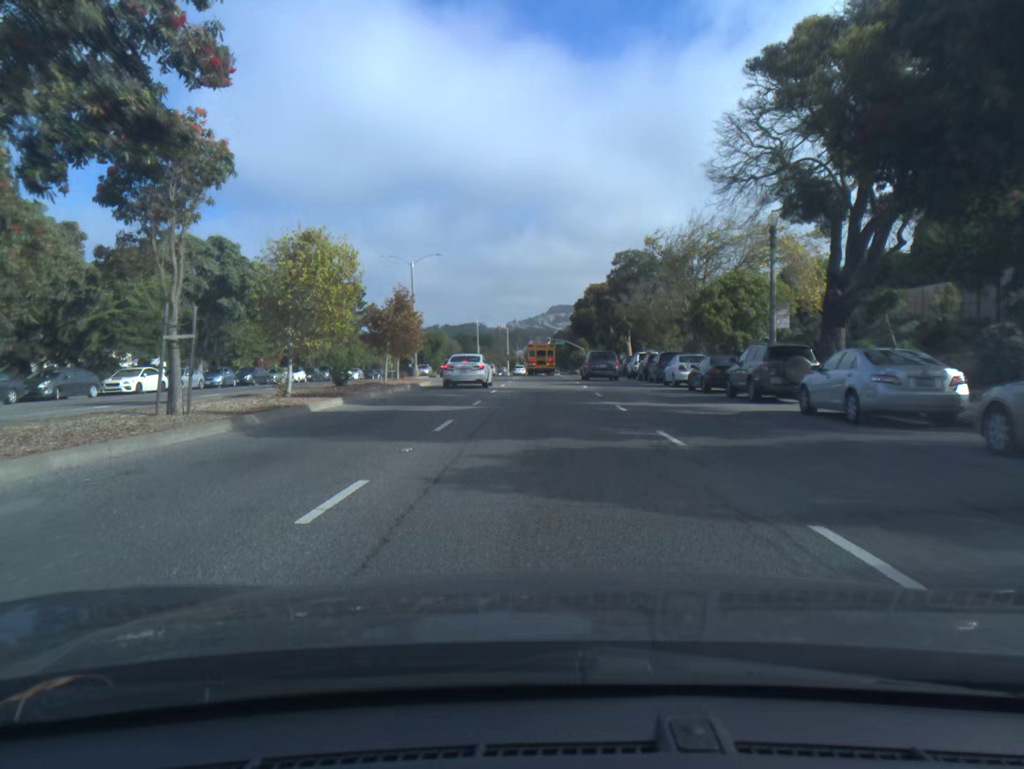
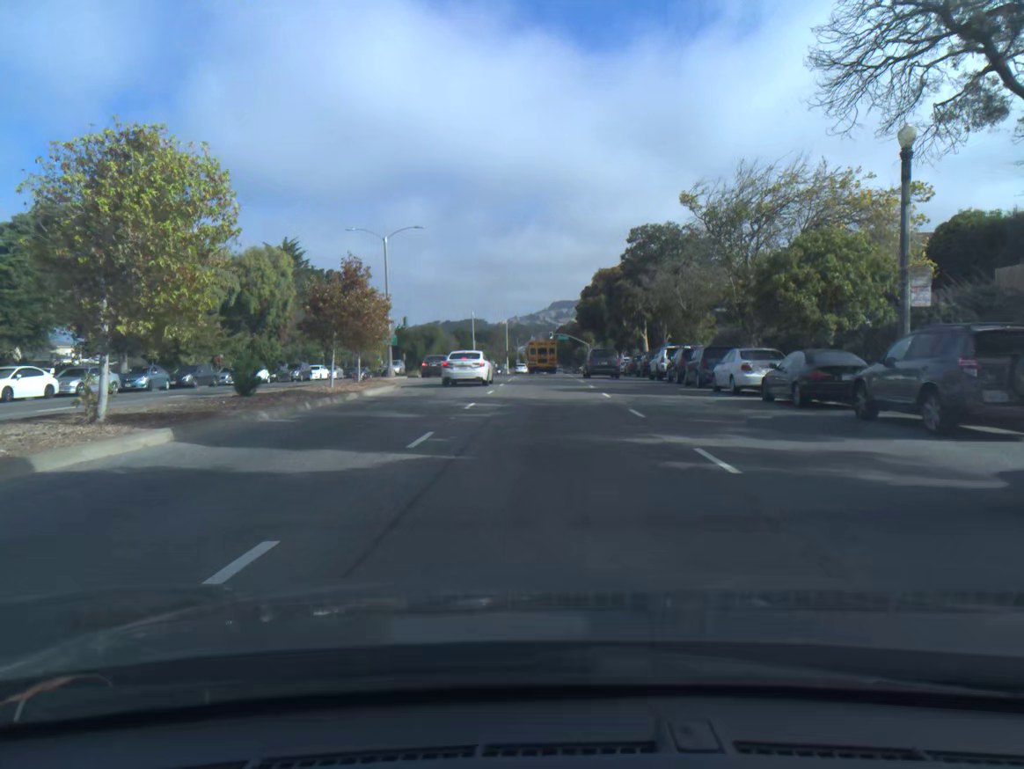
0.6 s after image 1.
(0.0, +10.1) m; 0°
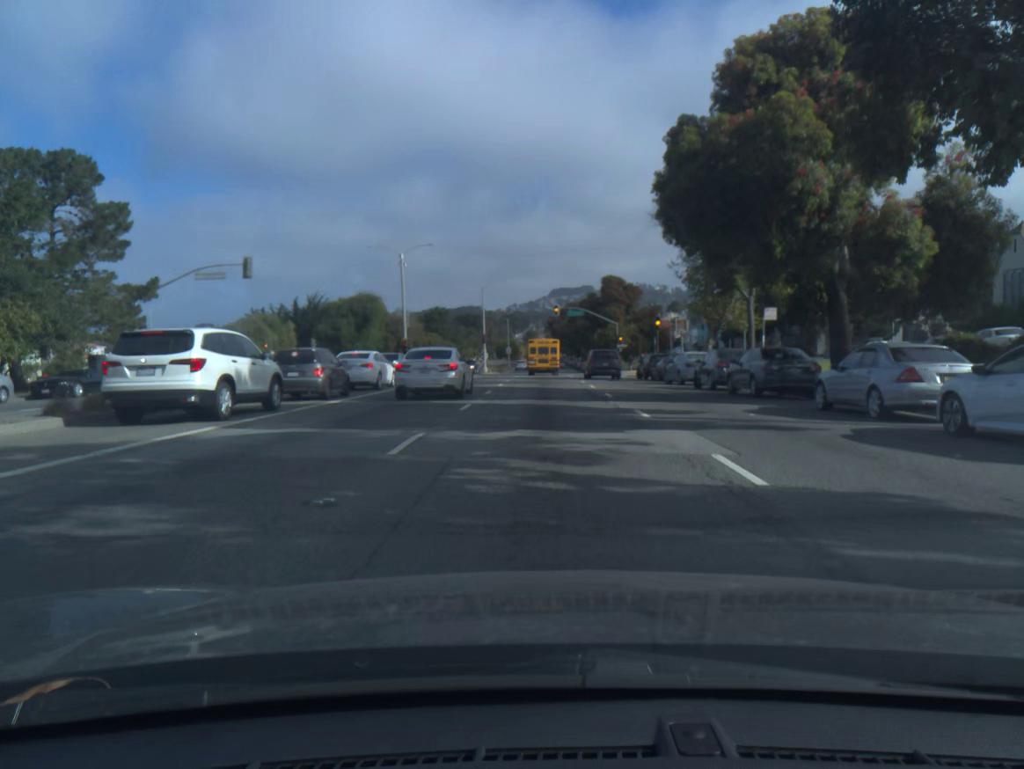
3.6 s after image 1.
(+0.1, +52.1) m; 0°
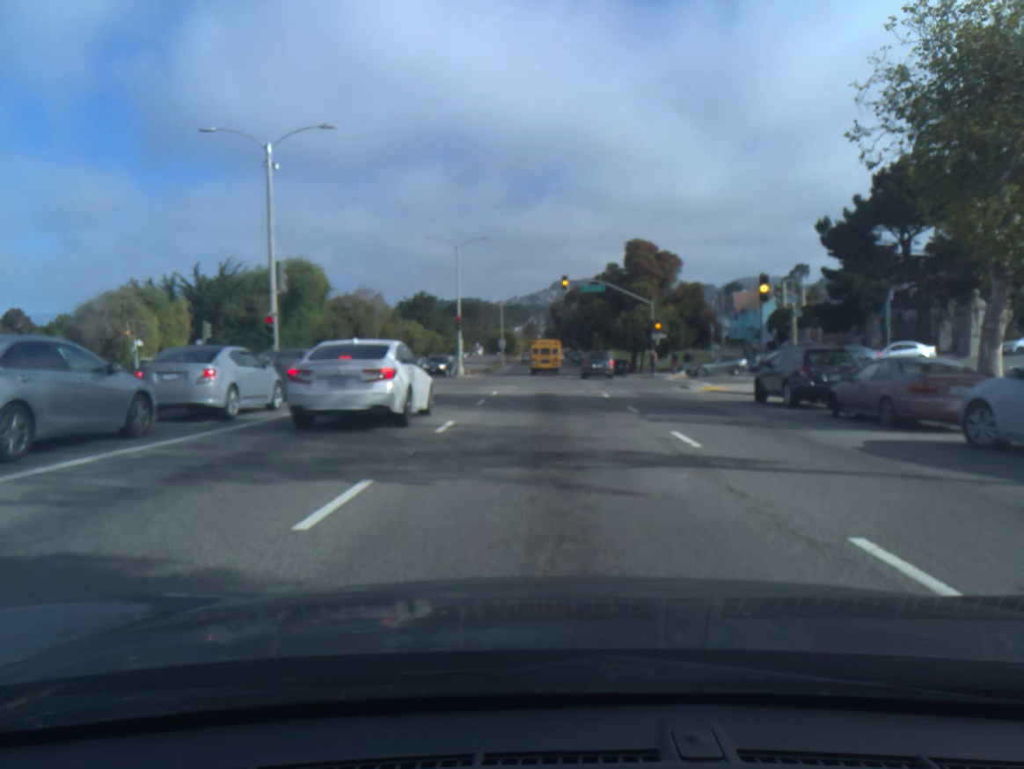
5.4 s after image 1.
(-0.1, +26.5) m; 0°
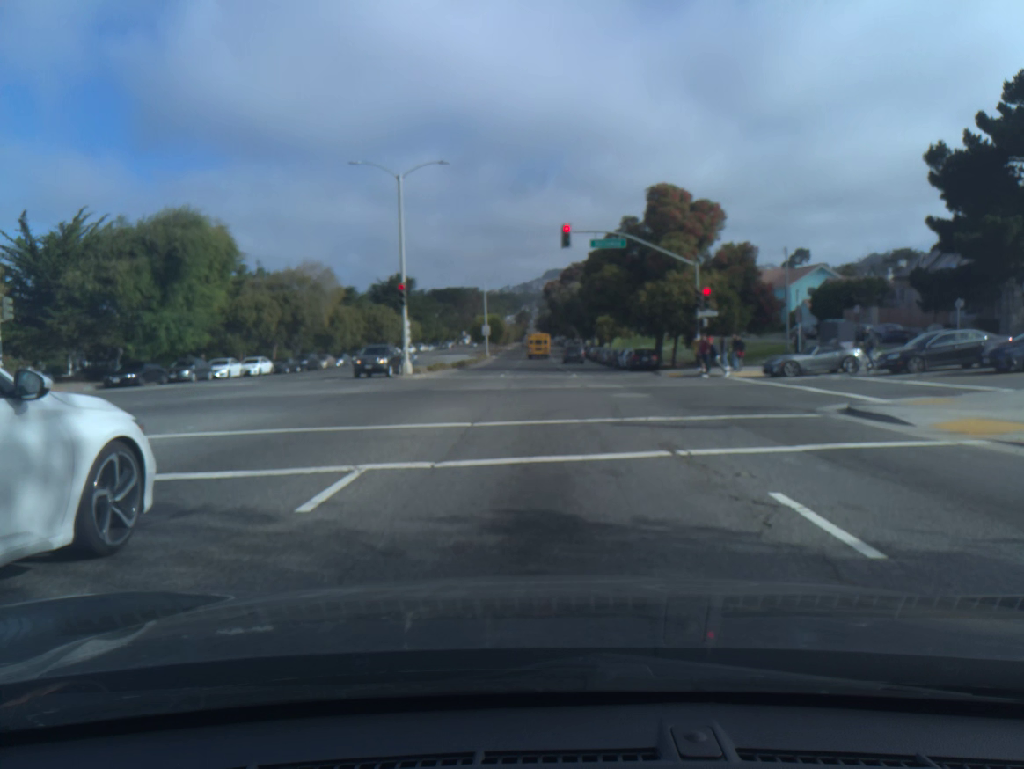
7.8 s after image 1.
(+0.1, +20.5) m; 0°
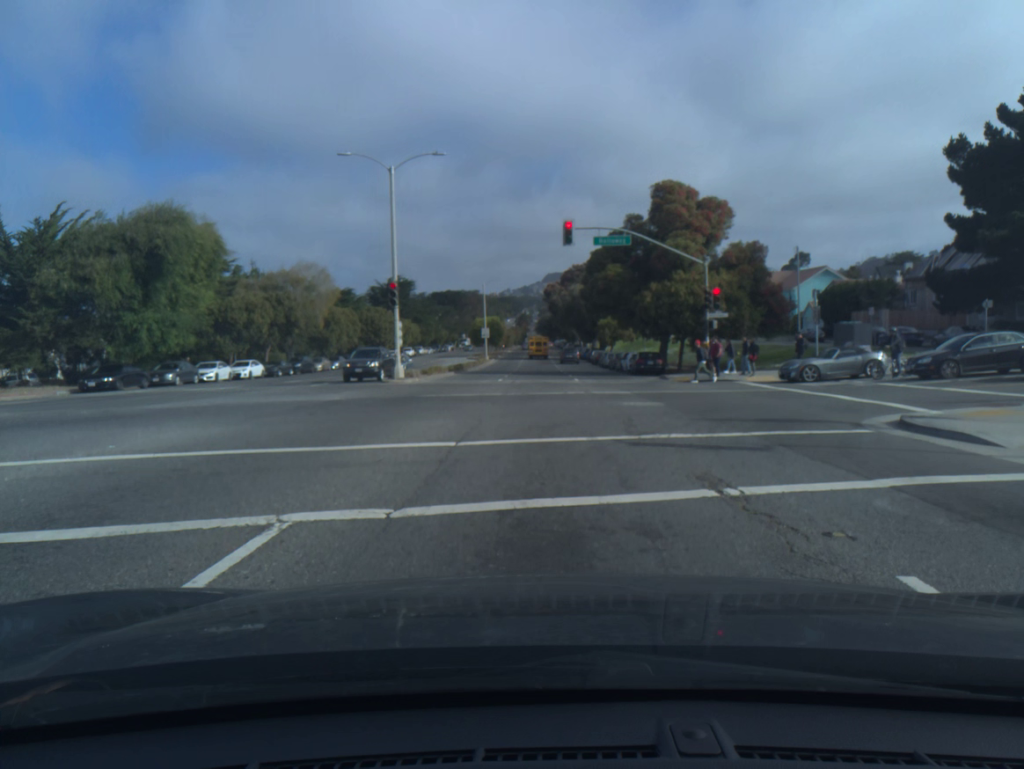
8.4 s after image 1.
(0.0, +2.5) m; 0°
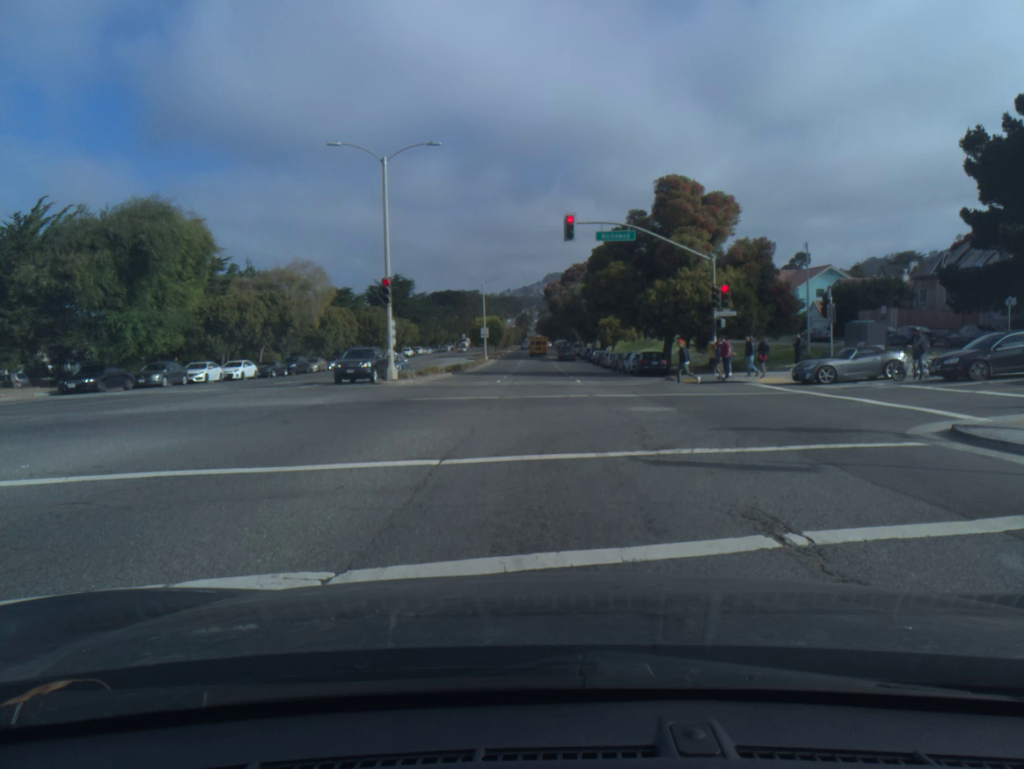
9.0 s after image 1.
(0.0, +1.8) m; 0°
